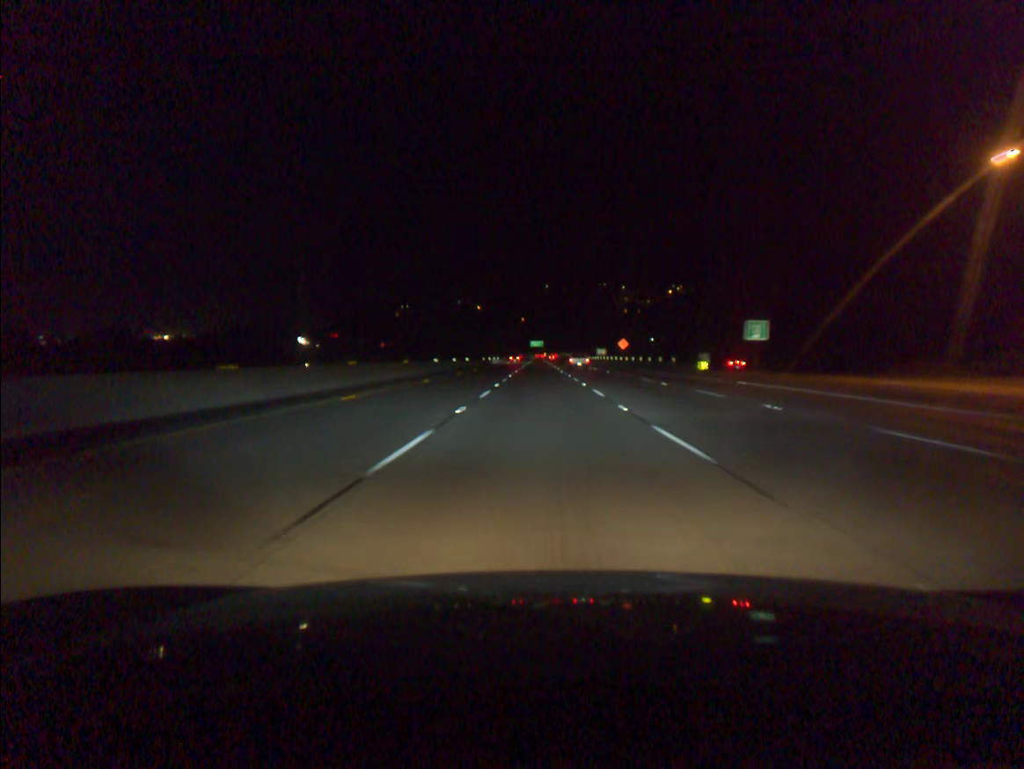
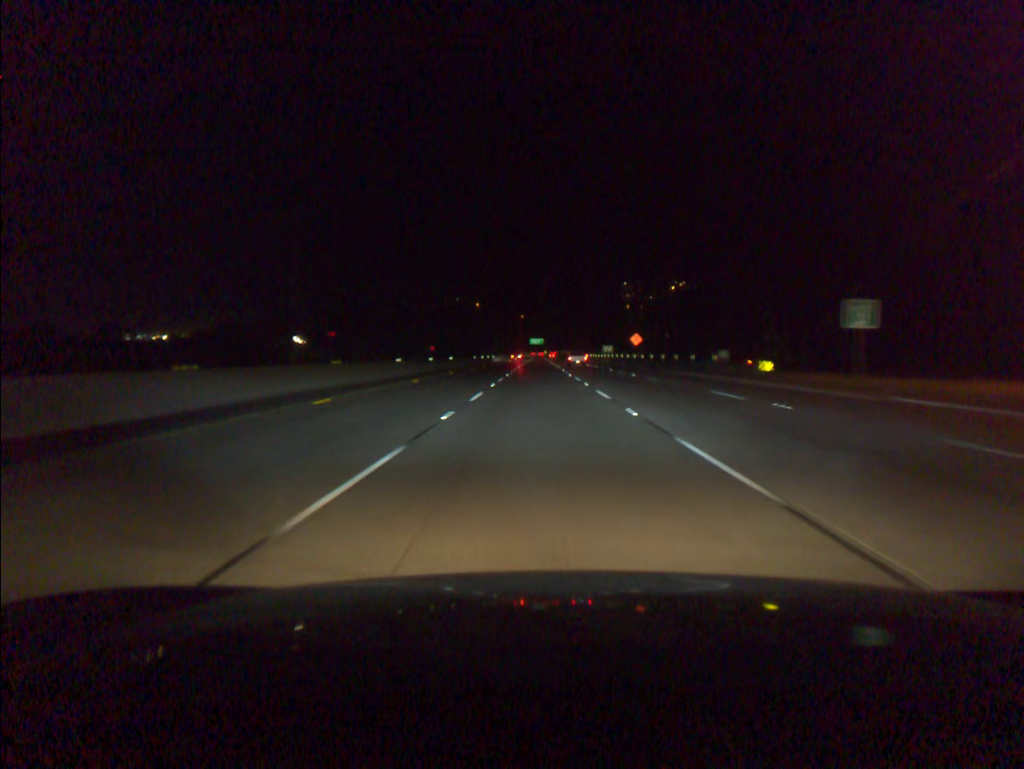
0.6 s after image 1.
(0.0, +17.2) m; 0°
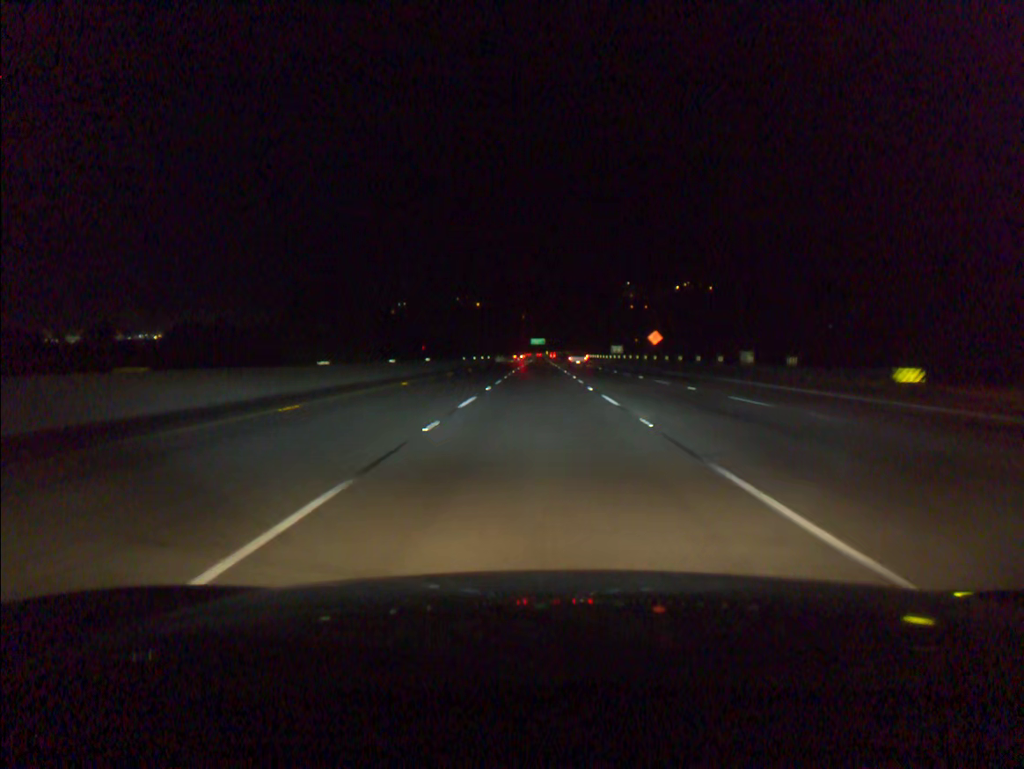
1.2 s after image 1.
(0.0, +17.1) m; 0°
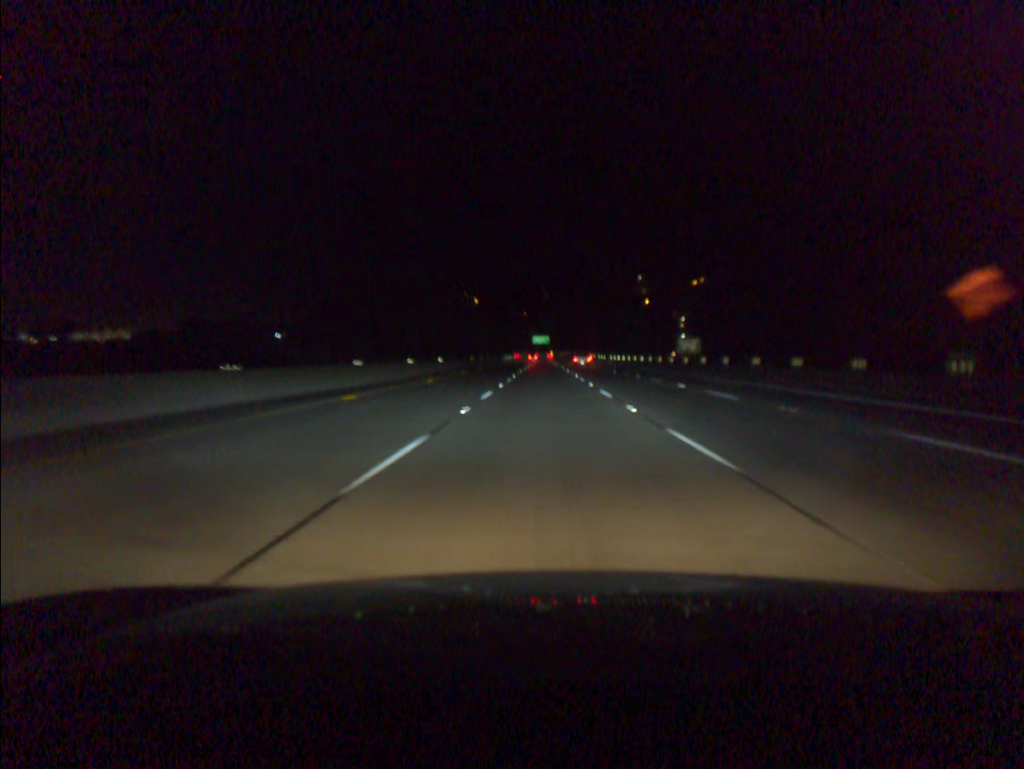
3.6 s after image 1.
(-0.3, +68.6) m; 0°
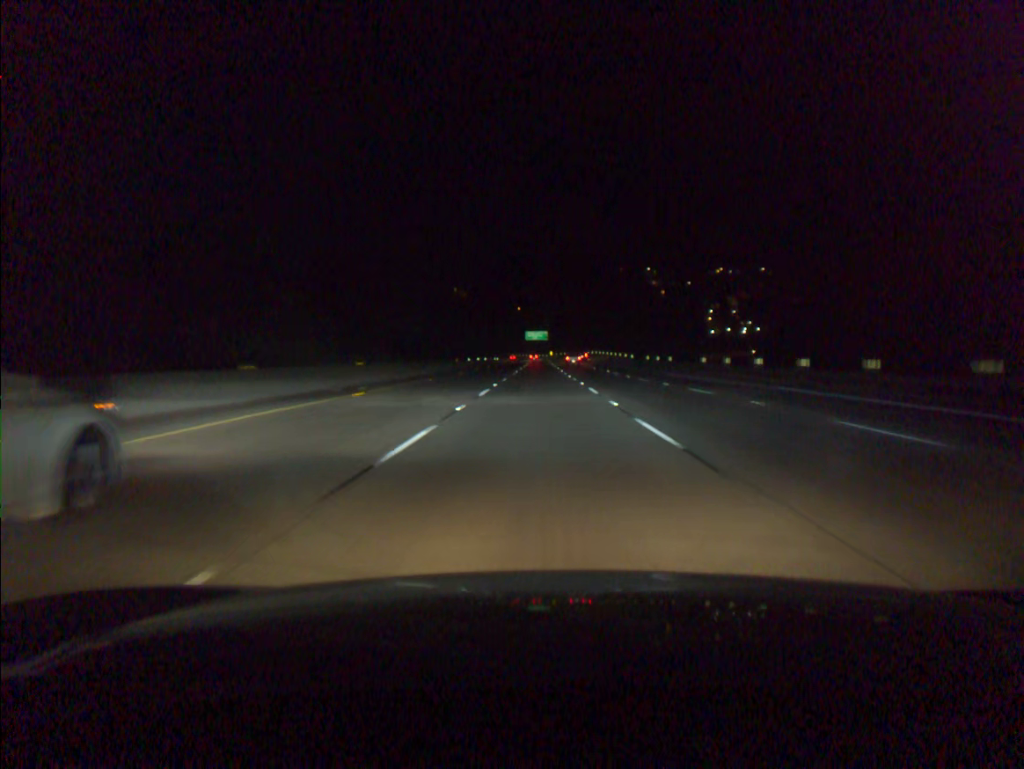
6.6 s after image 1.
(+0.5, +85.7) m; 0°
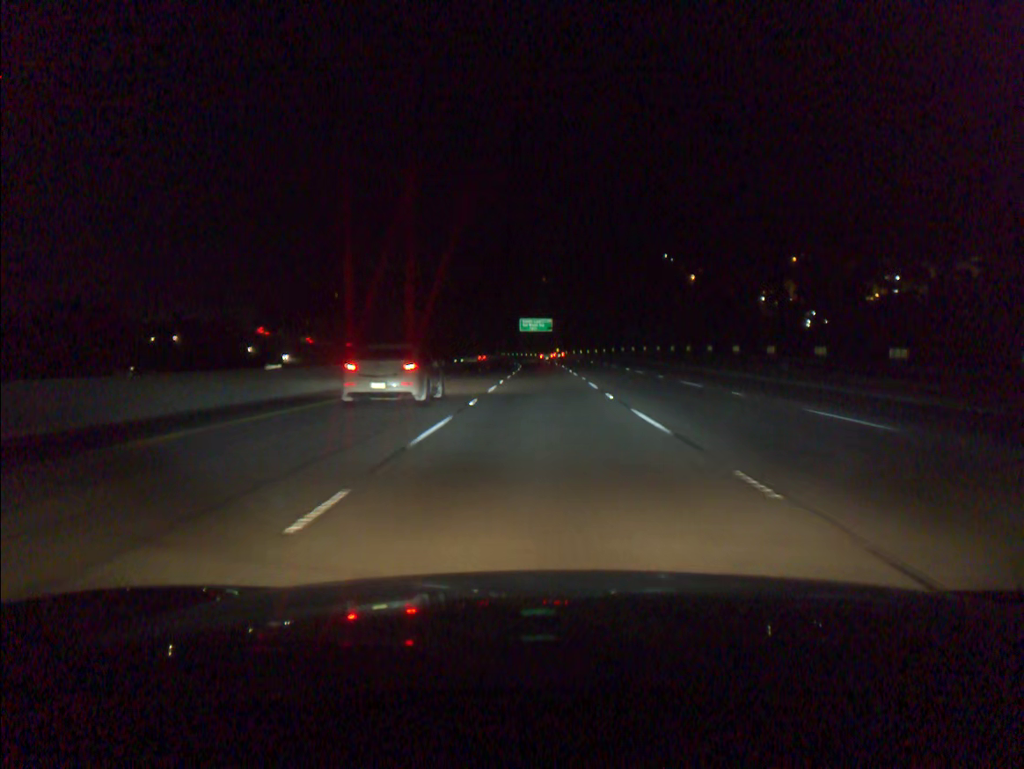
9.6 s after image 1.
(-0.2, +85.8) m; 0°
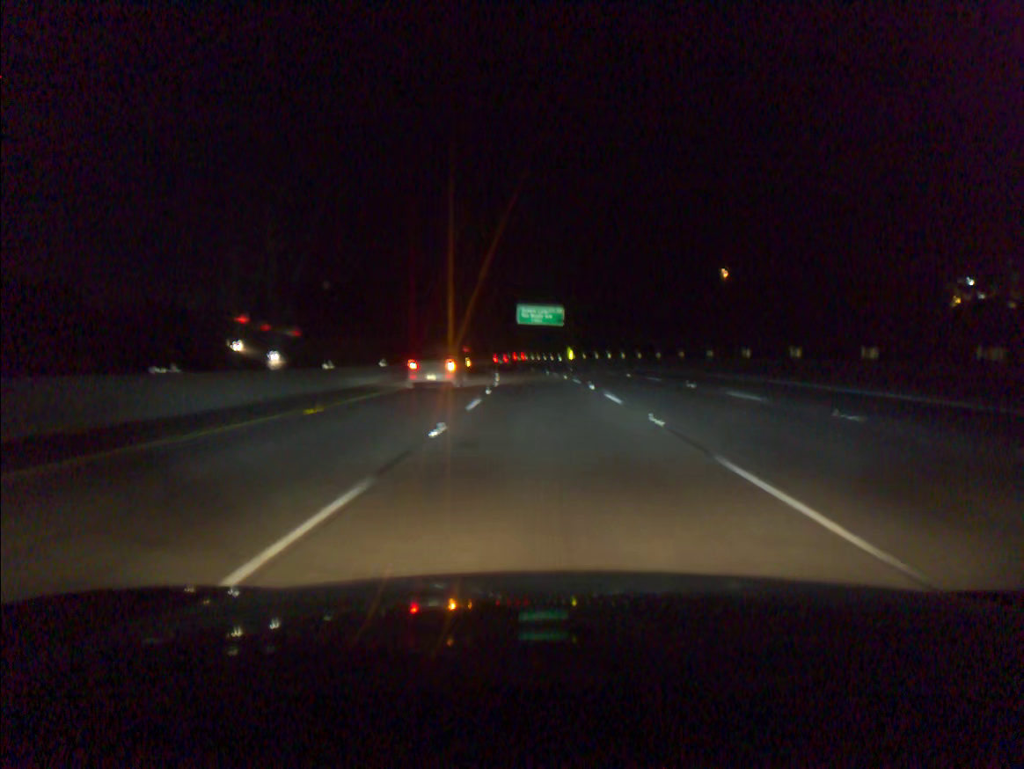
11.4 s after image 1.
(-0.1, +51.3) m; 0°
